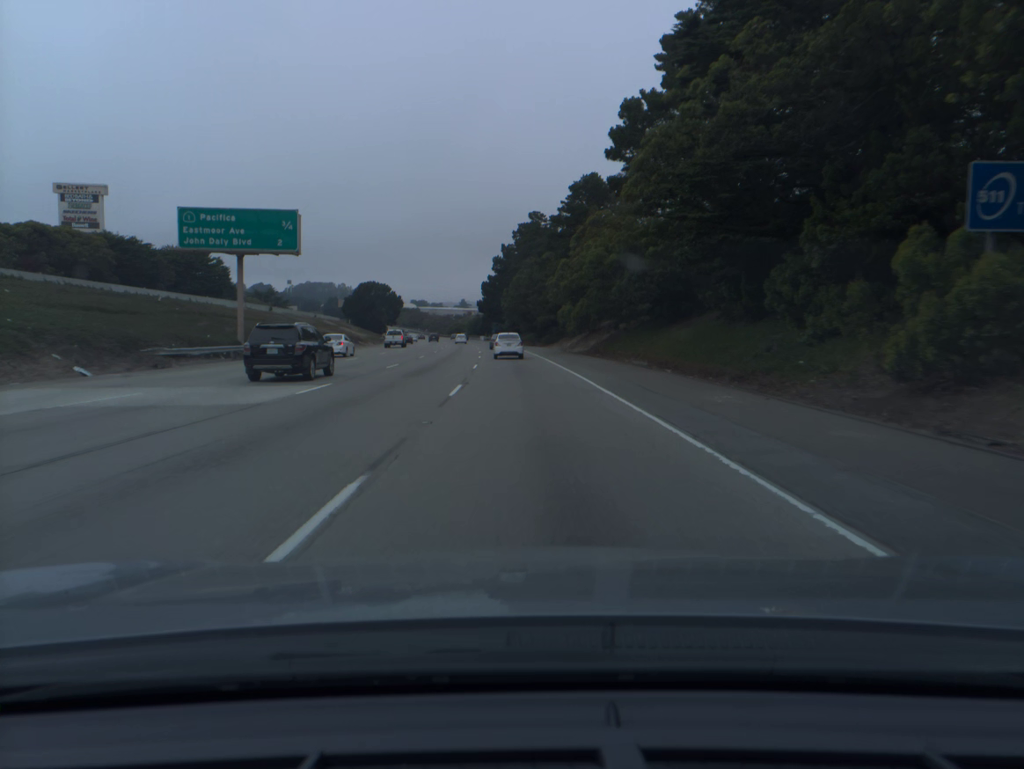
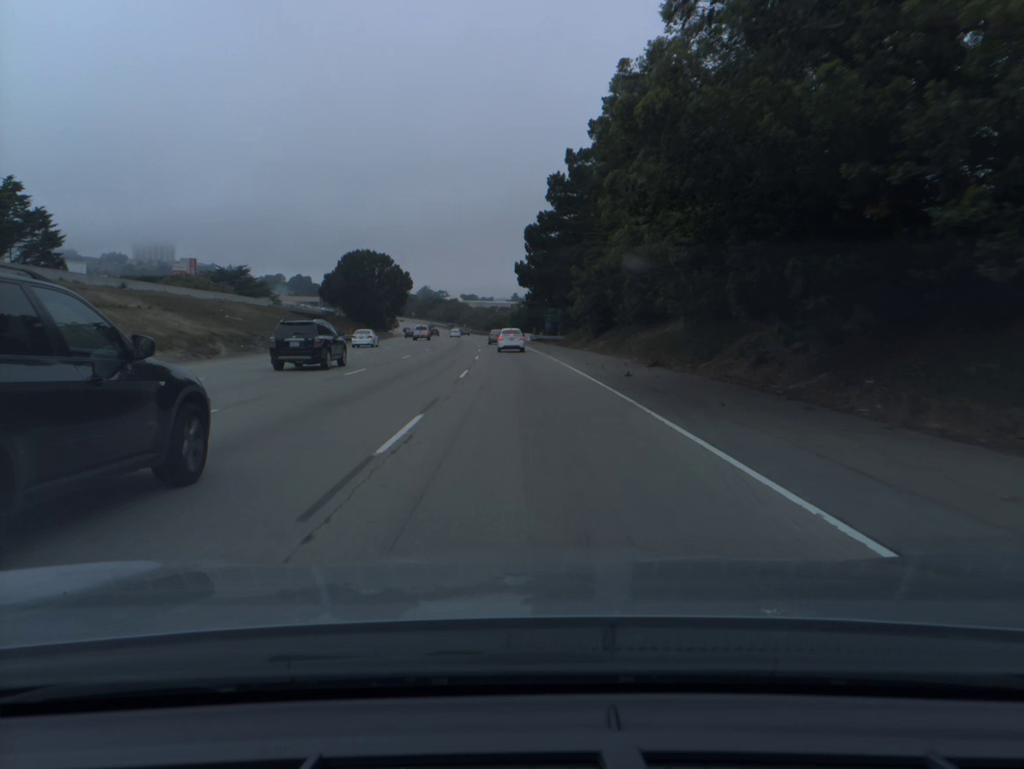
(-2.6, +82.2) m; -4°
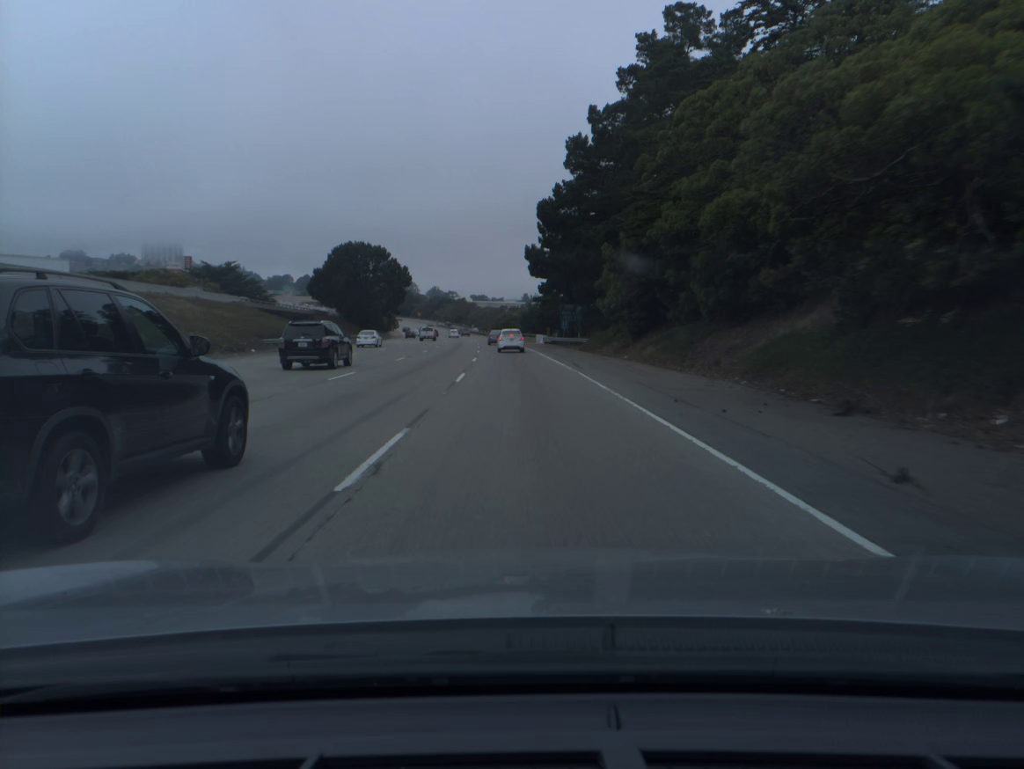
(-0.1, +16.5) m; -1°
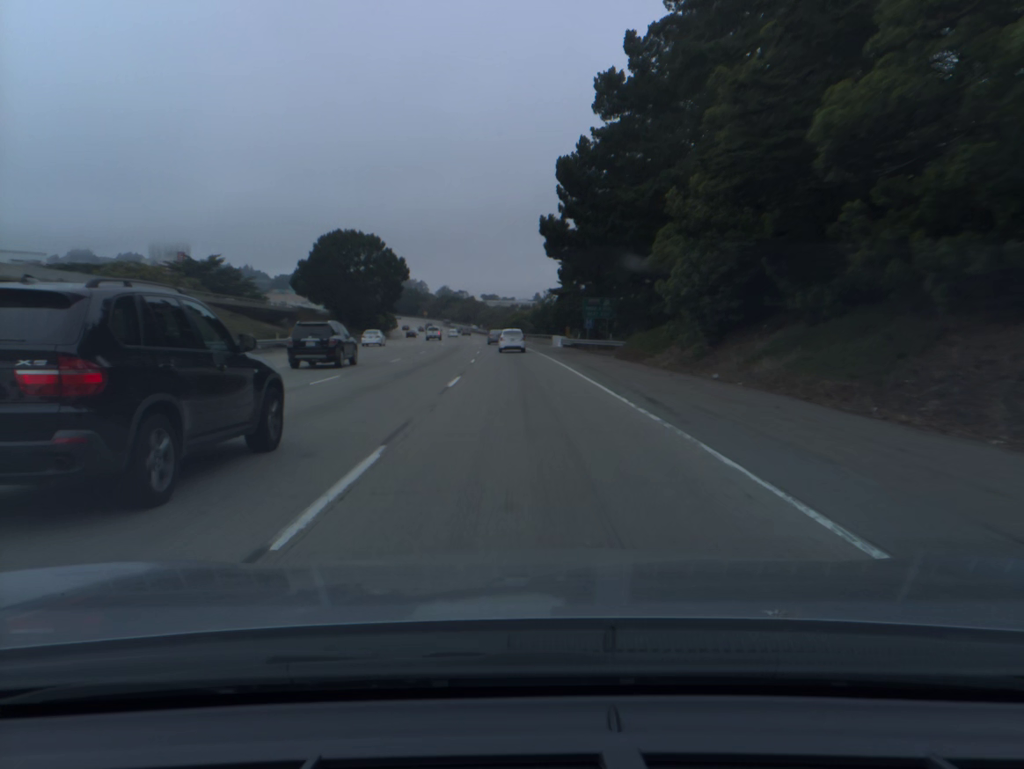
(-0.1, +16.5) m; -1°
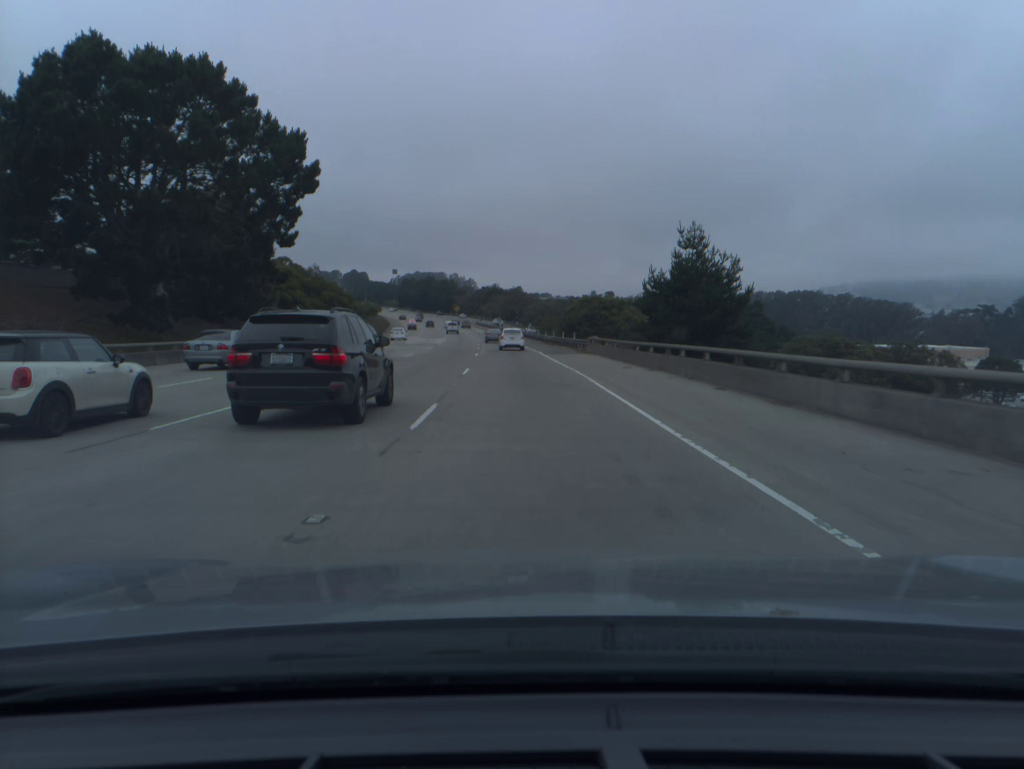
(-3.0, +82.4) m; -4°
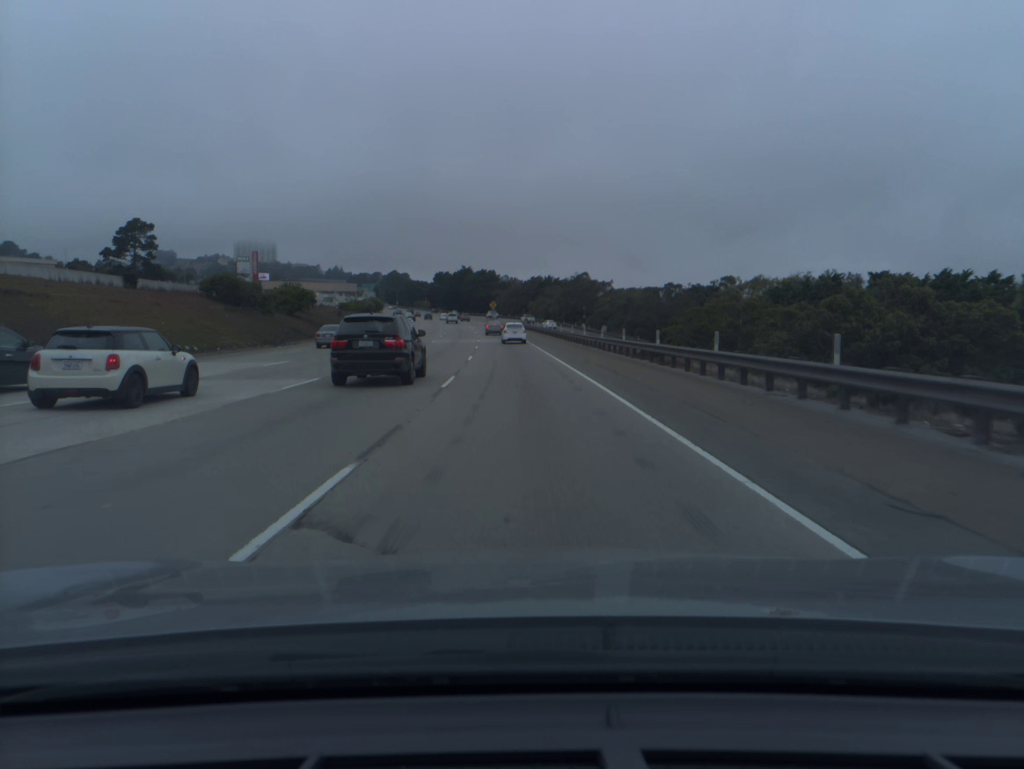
(-2.8, +82.7) m; -4°
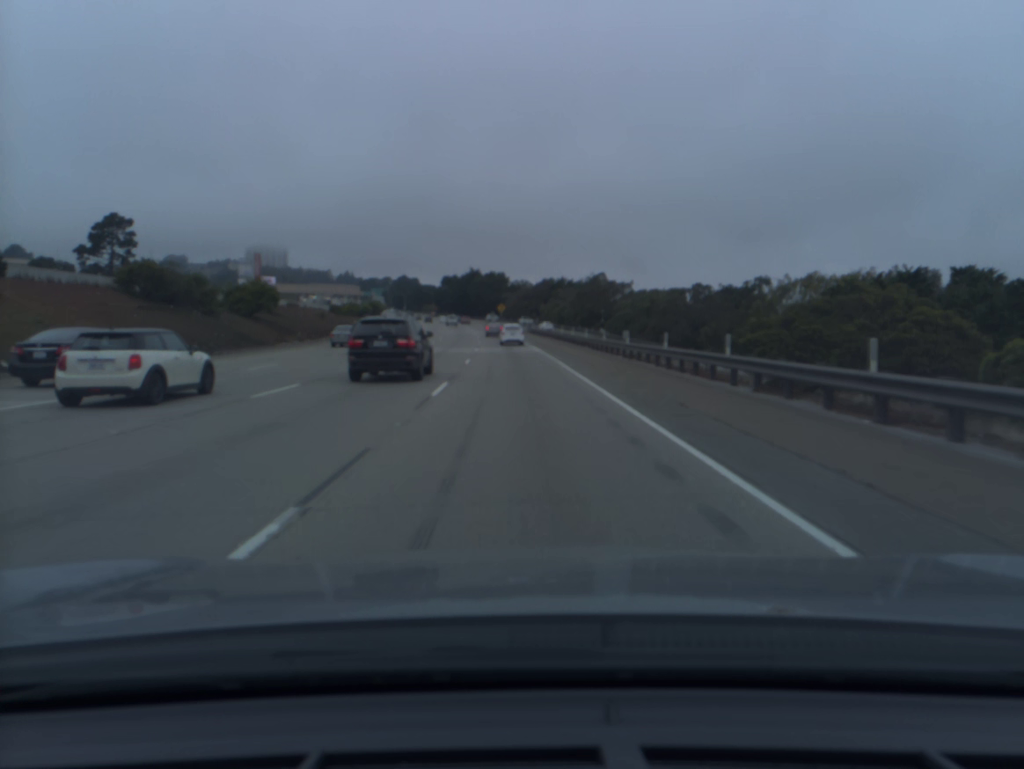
(-0.1, +16.7) m; -1°
